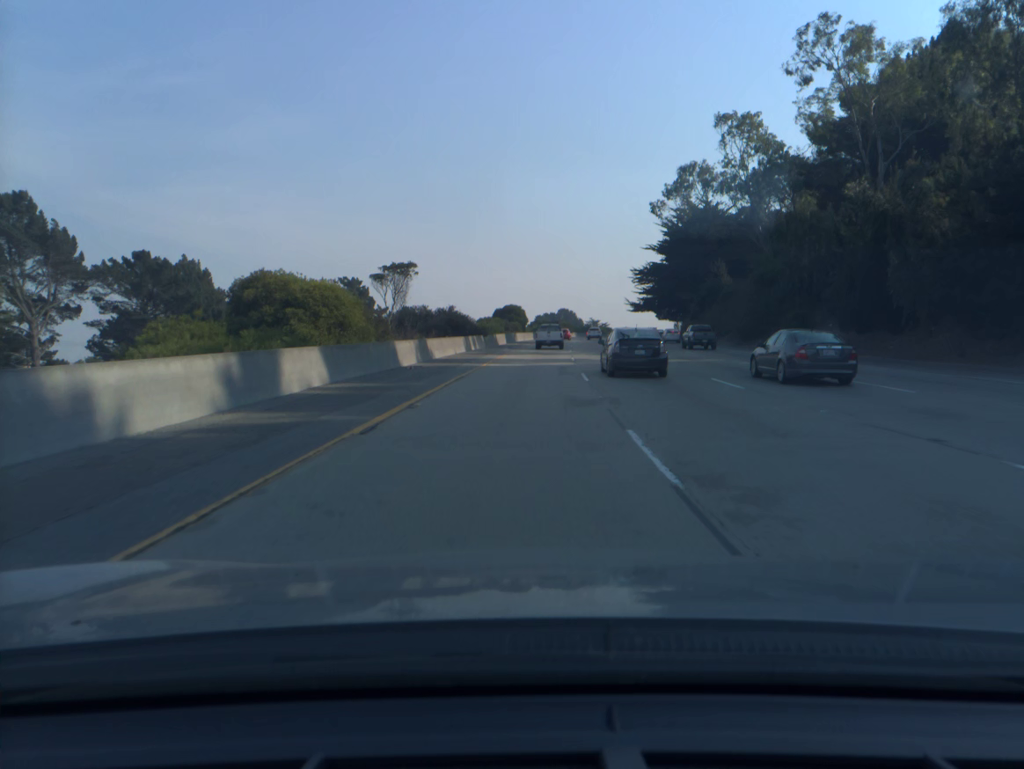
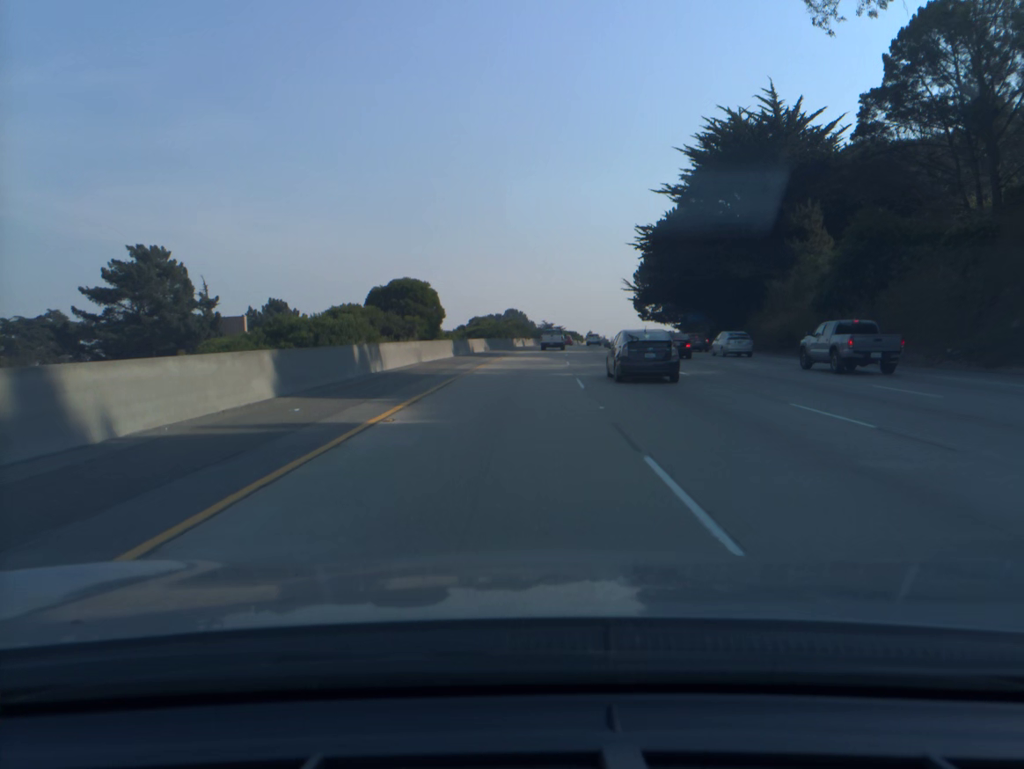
(+2.3, +60.5) m; +4°
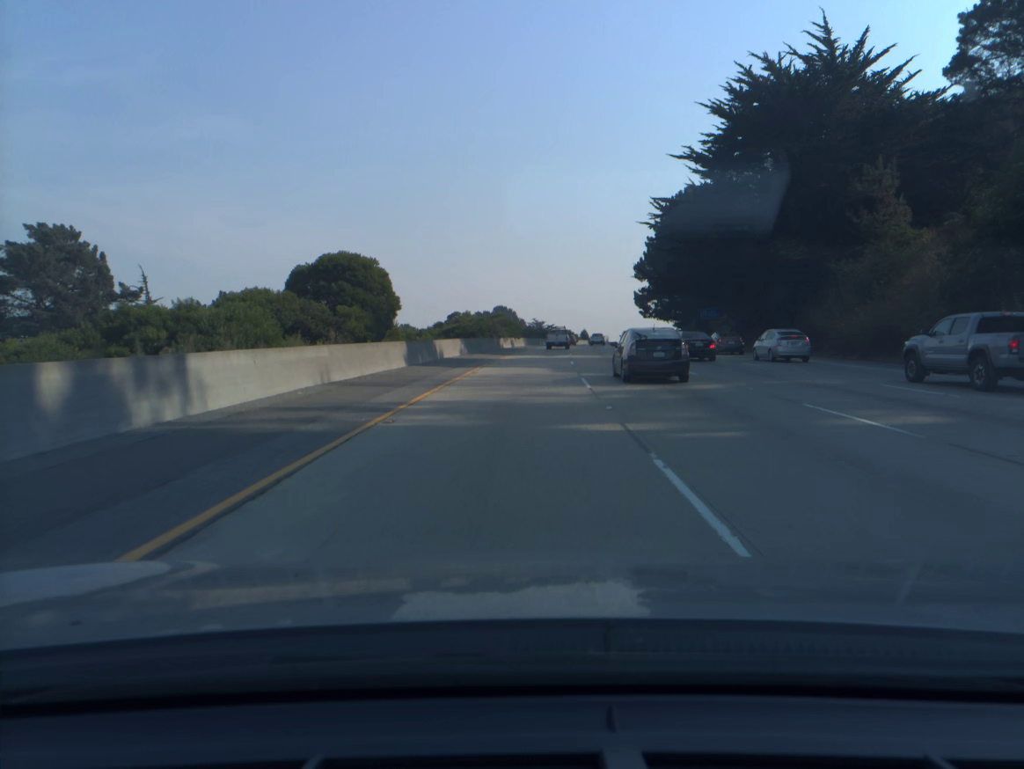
(+0.1, +15.0) m; +1°
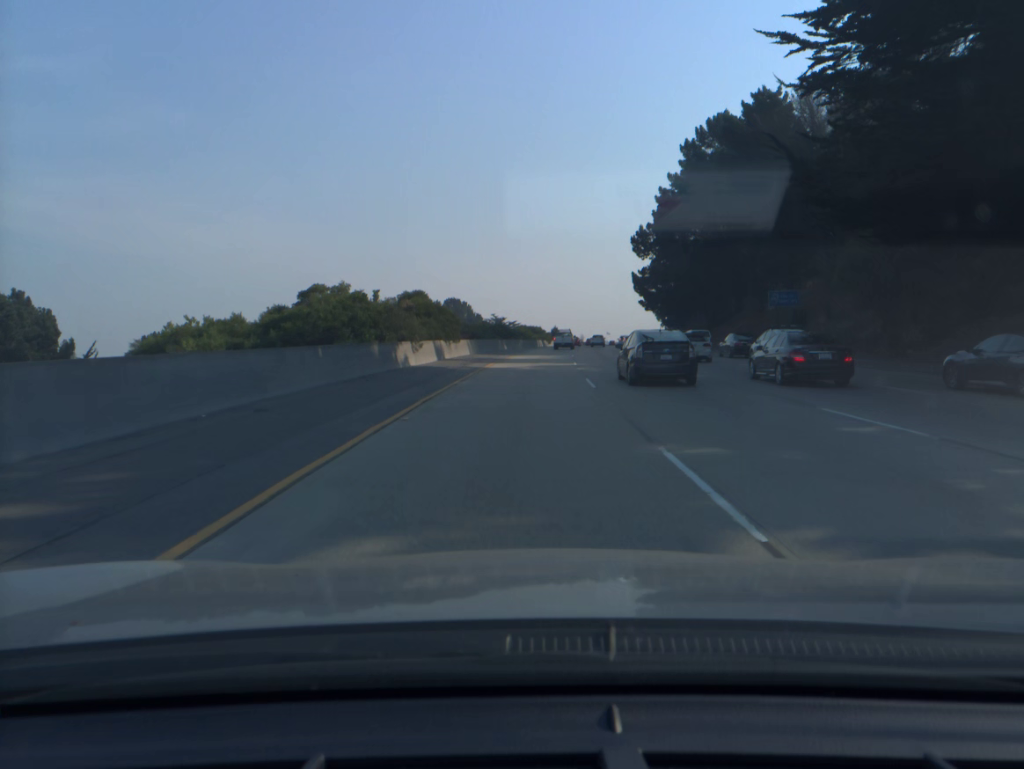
(+1.0, +43.3) m; +3°
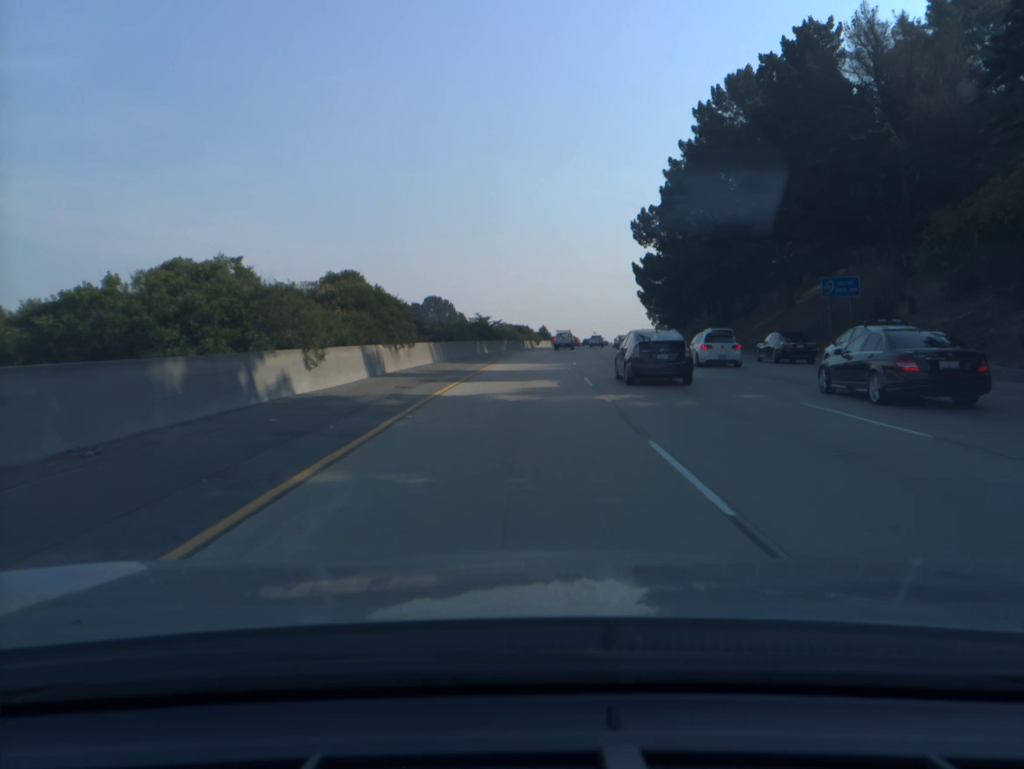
(+0.1, +14.0) m; +1°
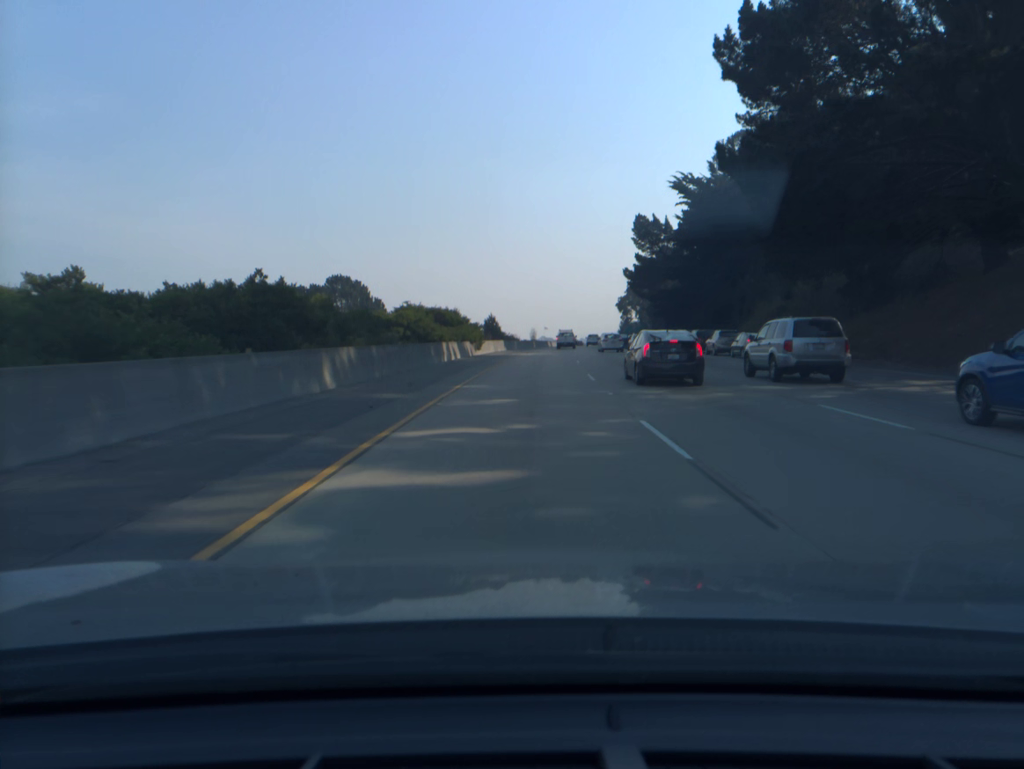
(+1.6, +56.2) m; +4°
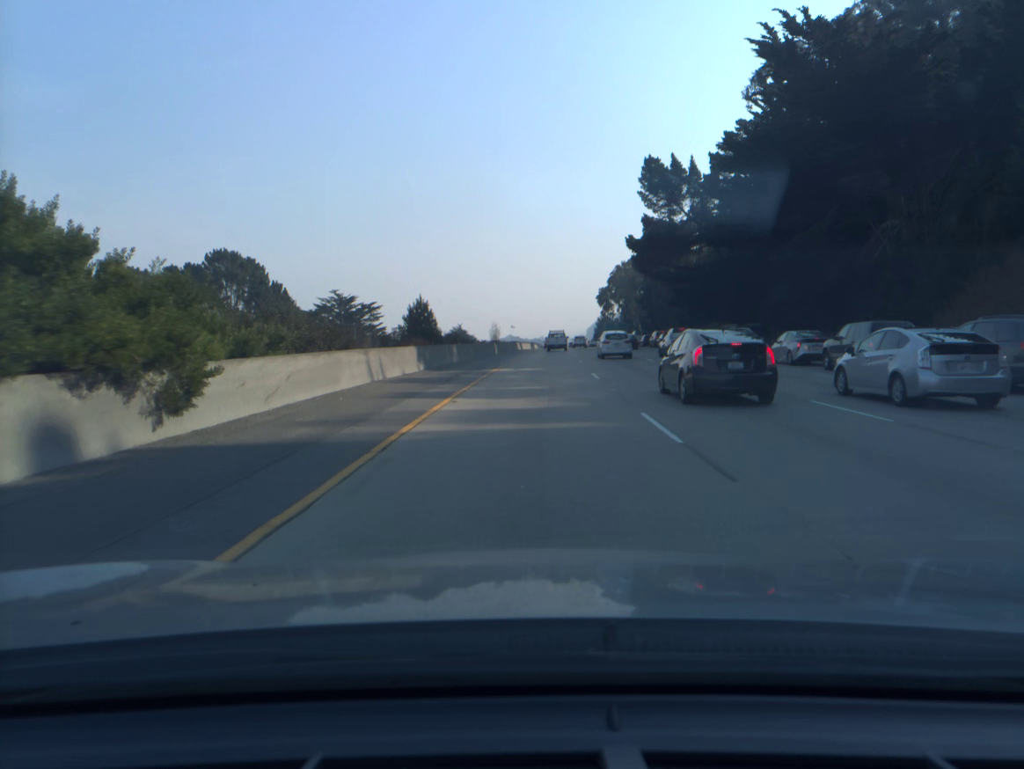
(+1.0, +42.5) m; +2°
